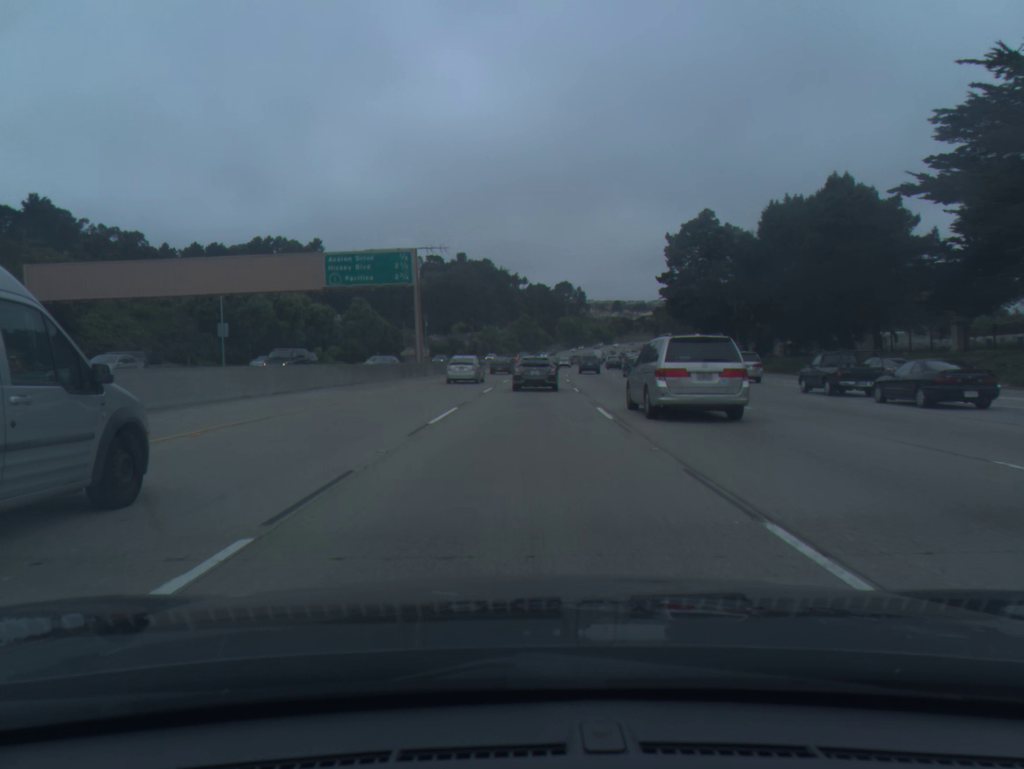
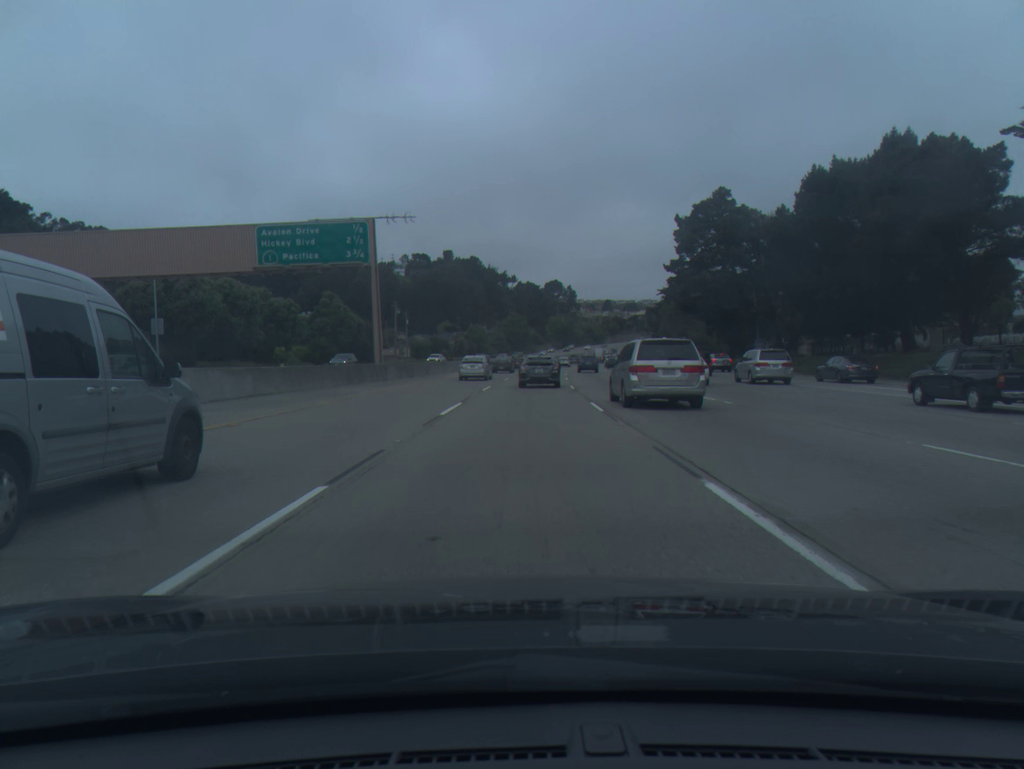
(+0.1, +12.7) m; +1°
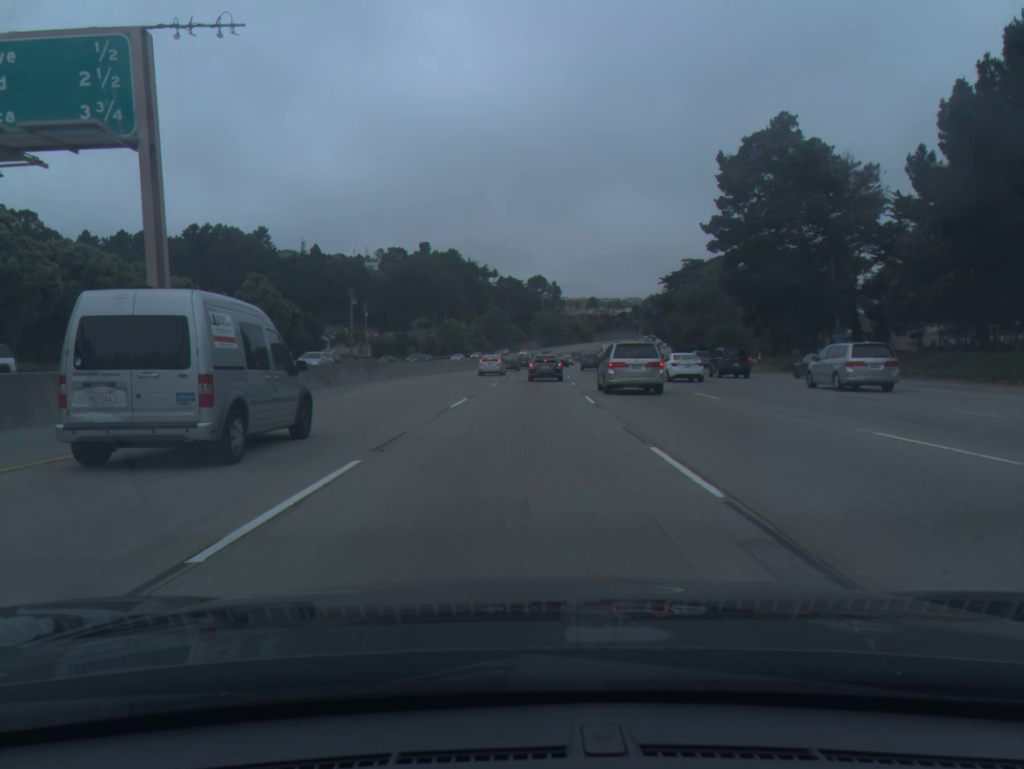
(+0.4, +26.3) m; +1°
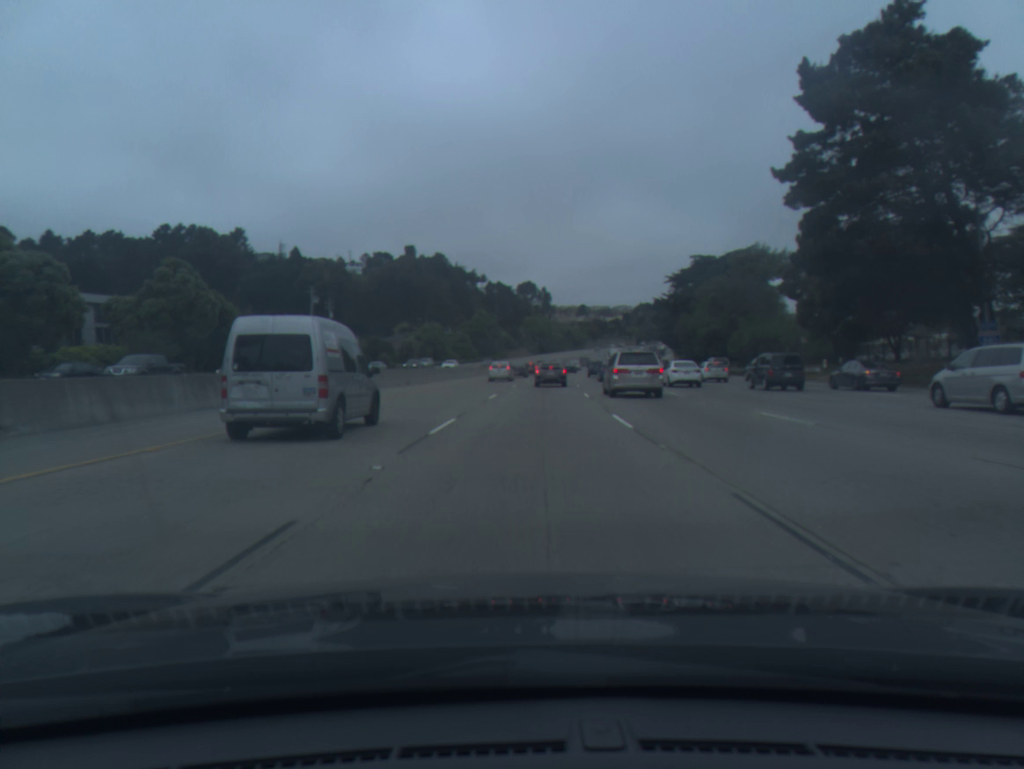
(+0.1, +20.9) m; +1°
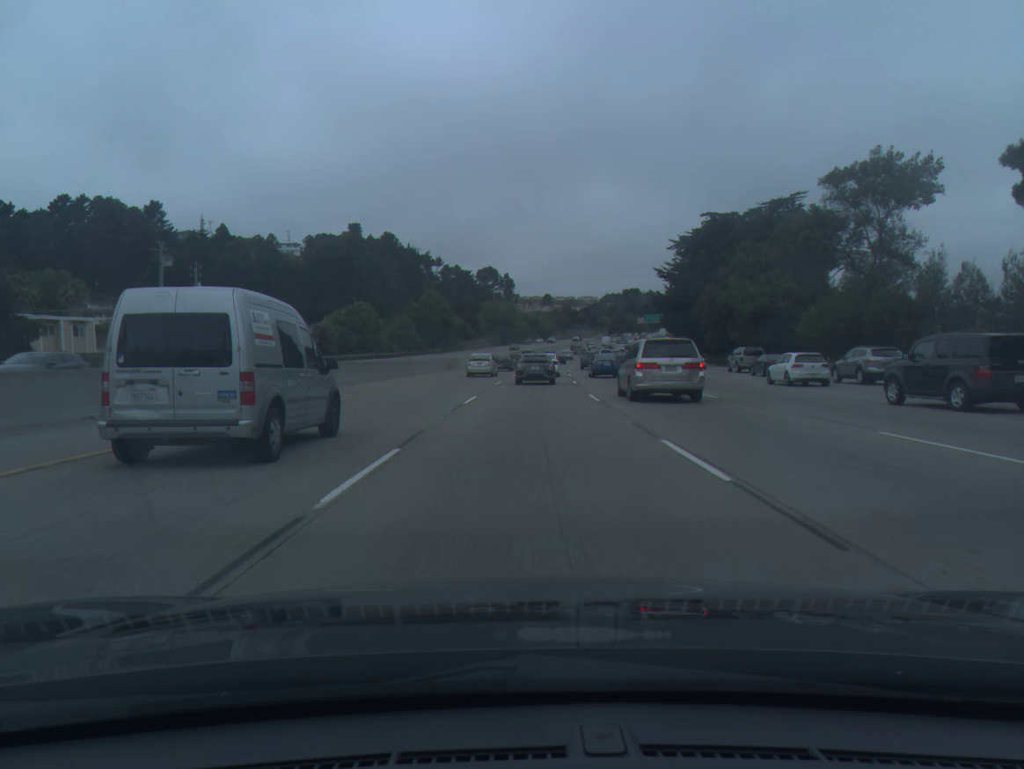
(+0.8, +36.3) m; +3°
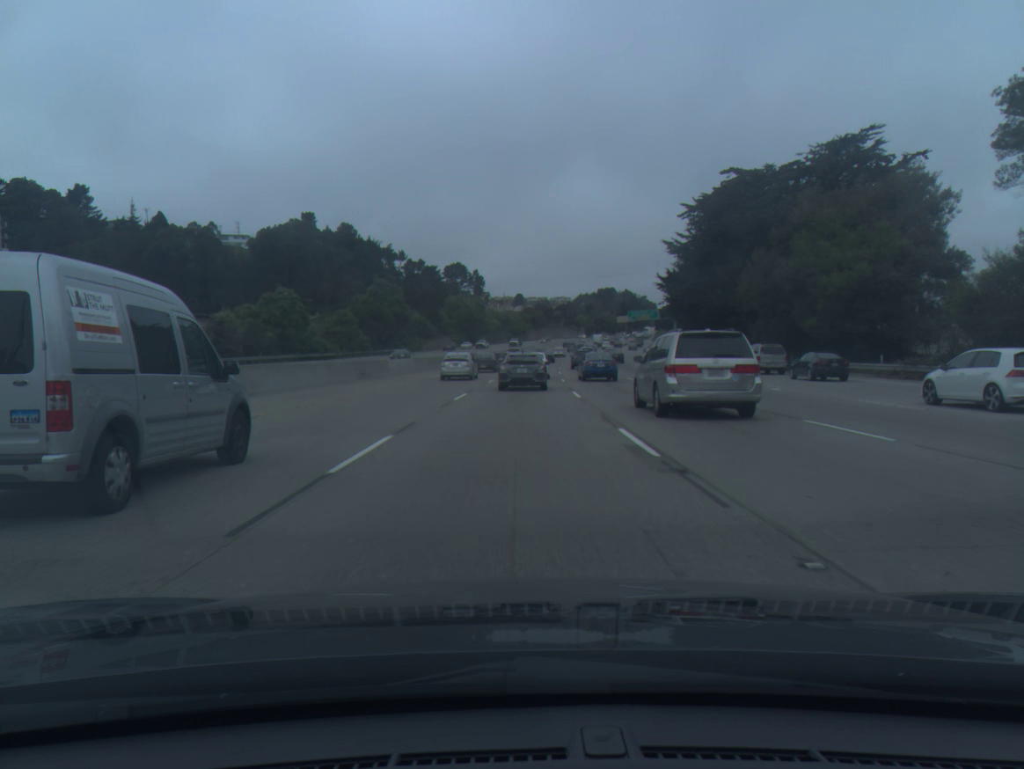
(+0.6, +27.2) m; +2°
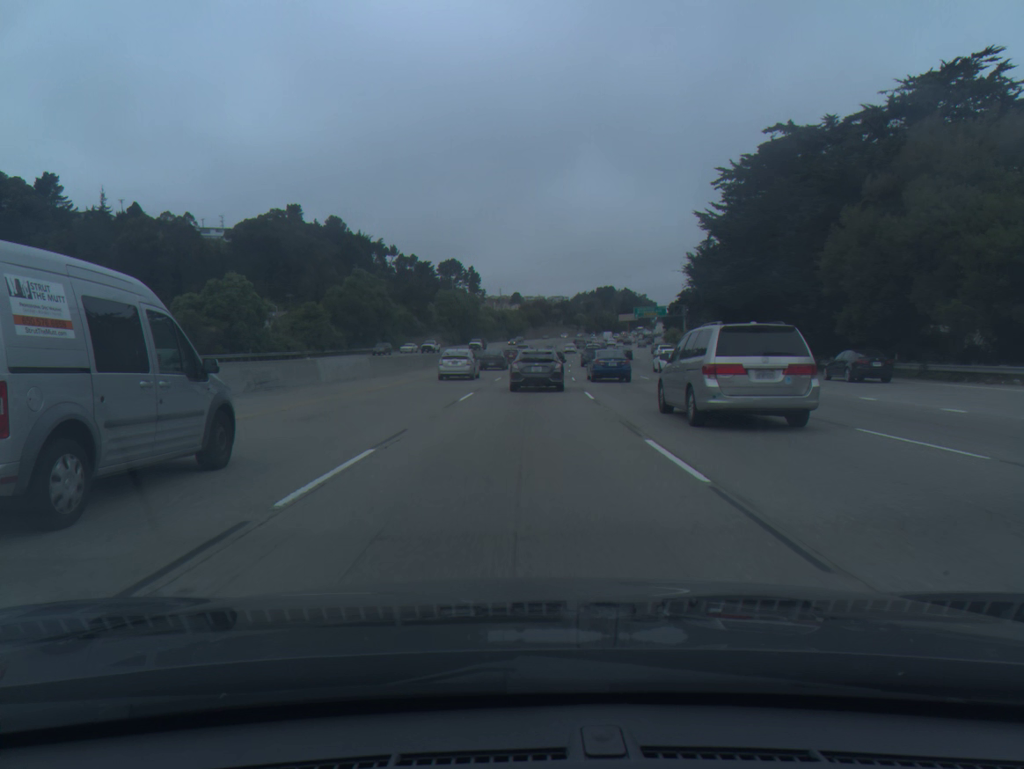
(0.0, +16.8) m; 0°
